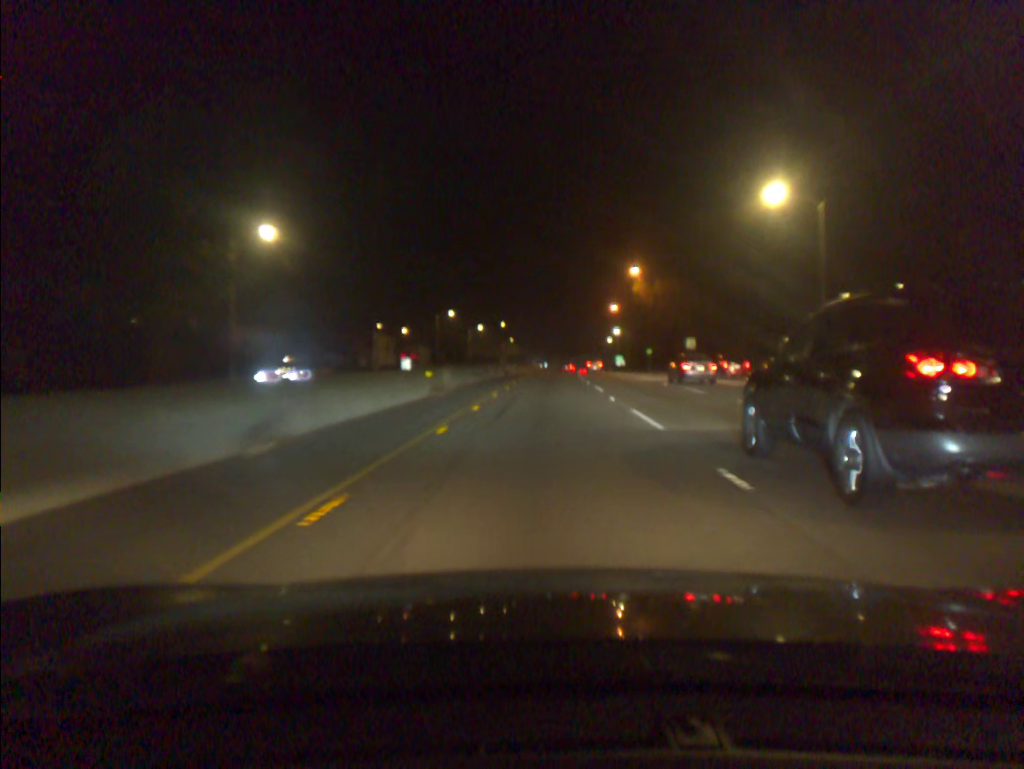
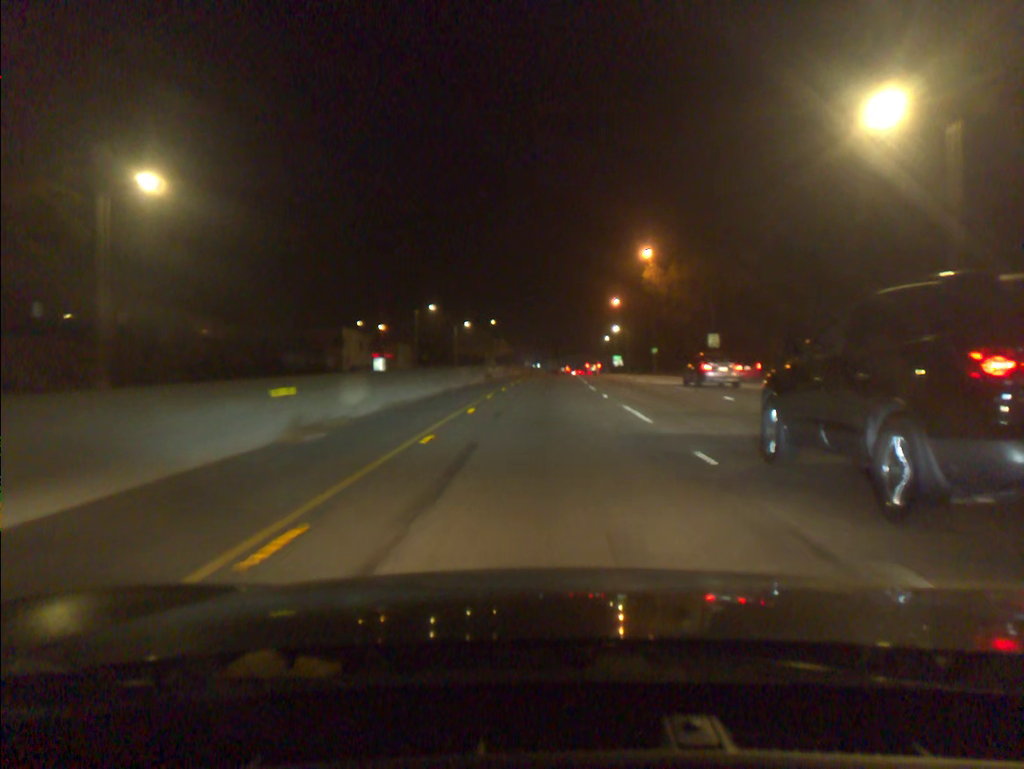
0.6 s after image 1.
(+0.1, +13.4) m; +1°
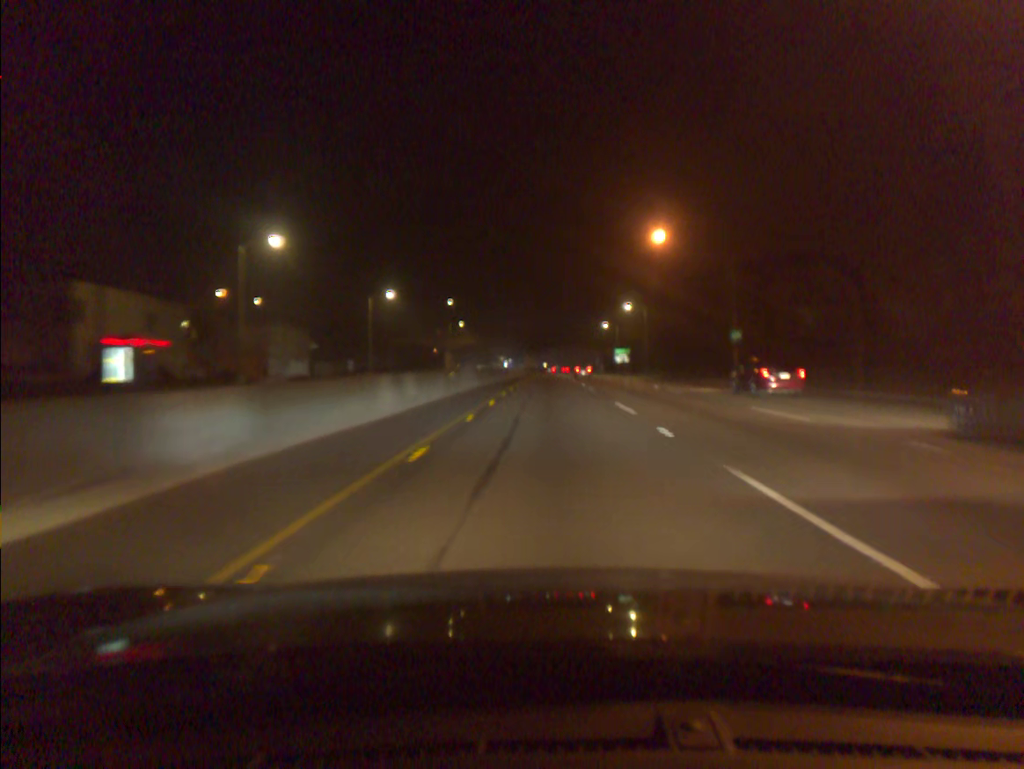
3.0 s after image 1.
(+0.8, +55.6) m; +2°
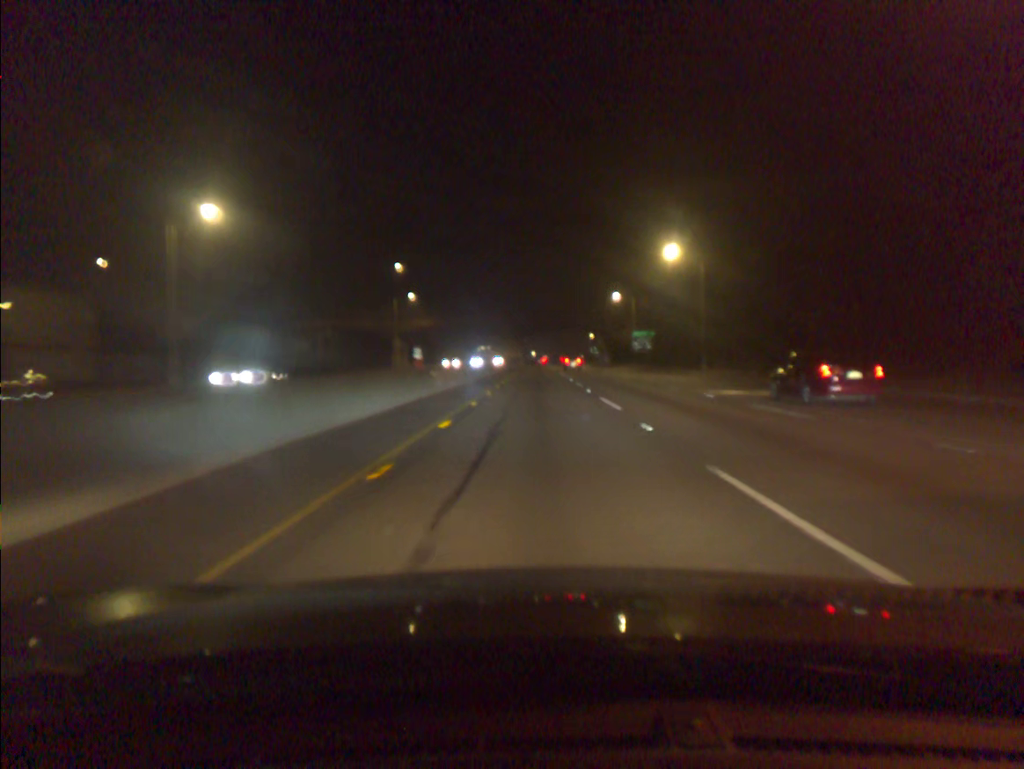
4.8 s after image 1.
(+0.5, +43.9) m; +1°
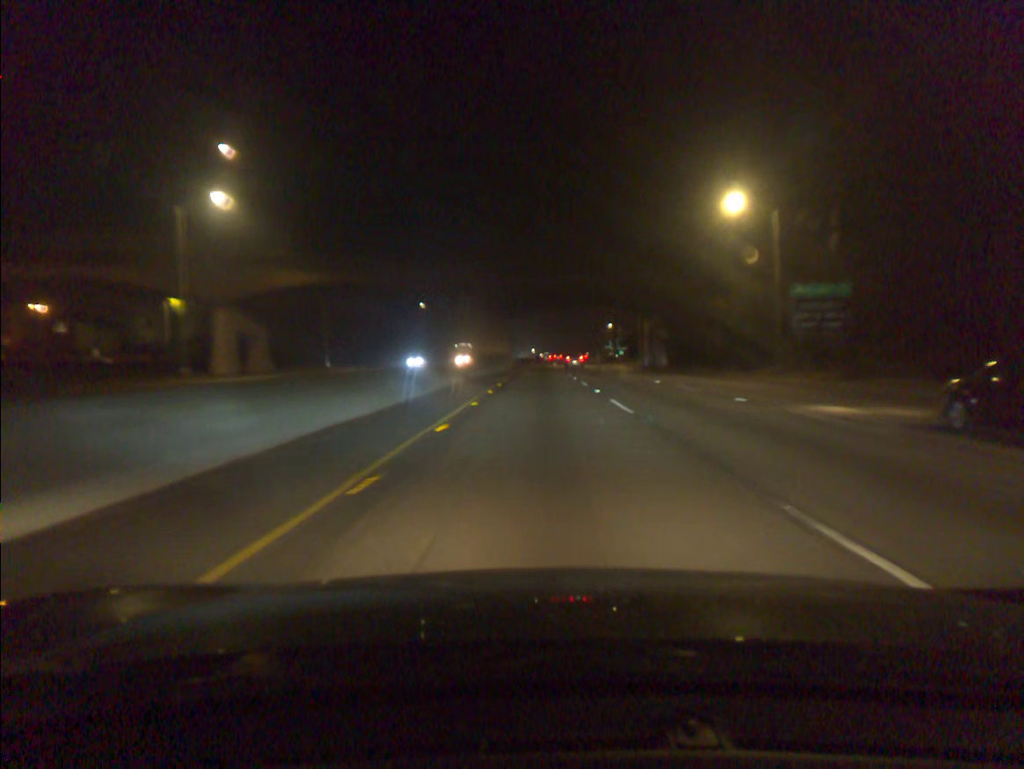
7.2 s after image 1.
(-0.3, +61.8) m; 0°
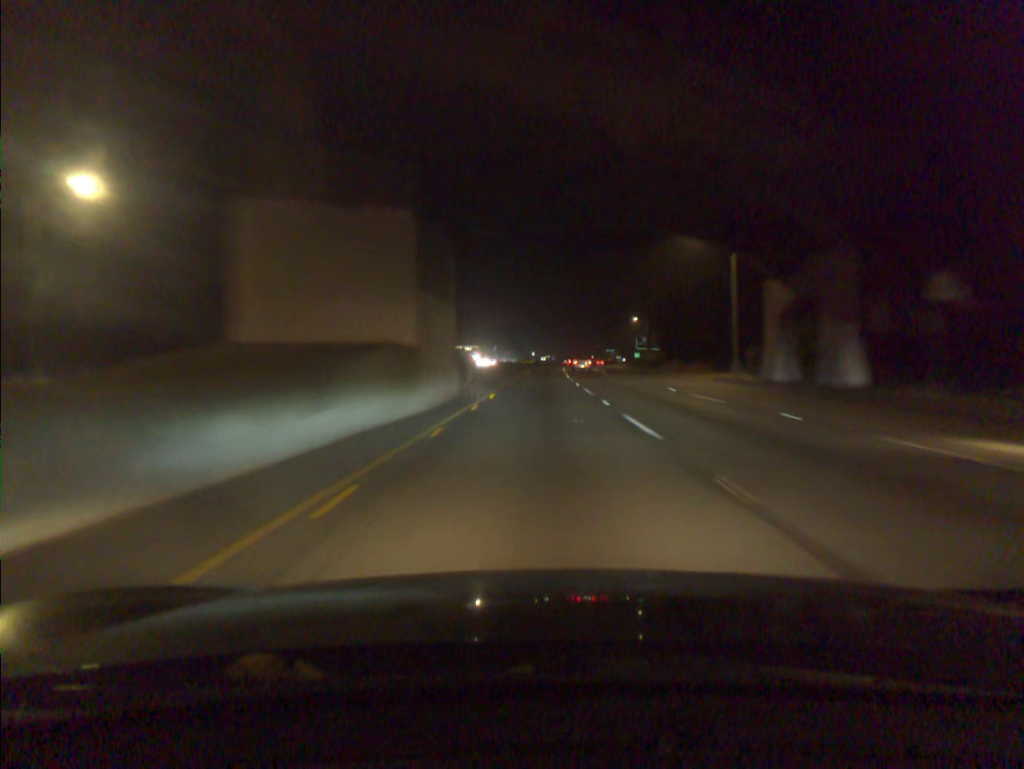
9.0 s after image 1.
(0.0, +48.4) m; 0°
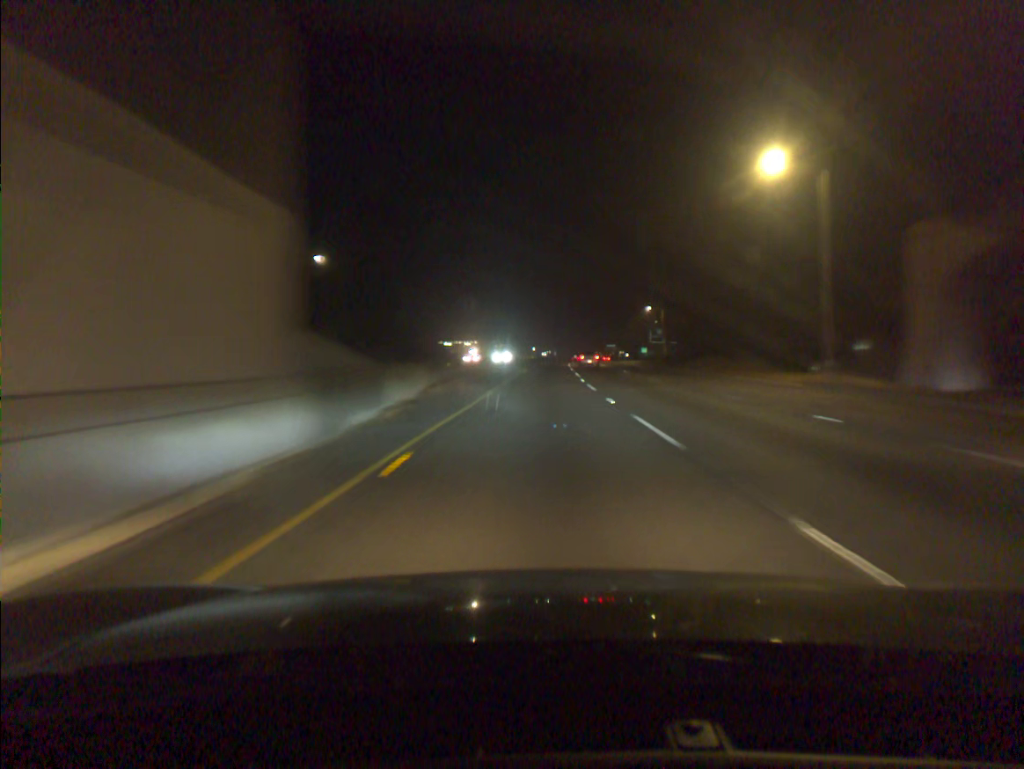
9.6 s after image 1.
(0.0, +16.5) m; 0°
